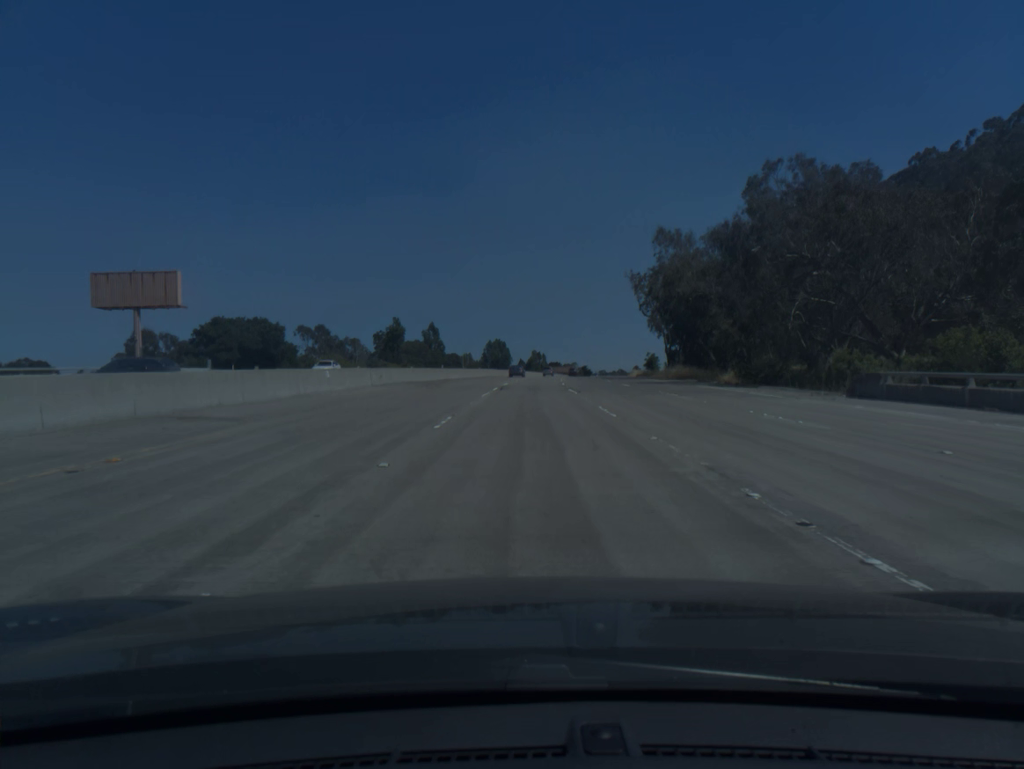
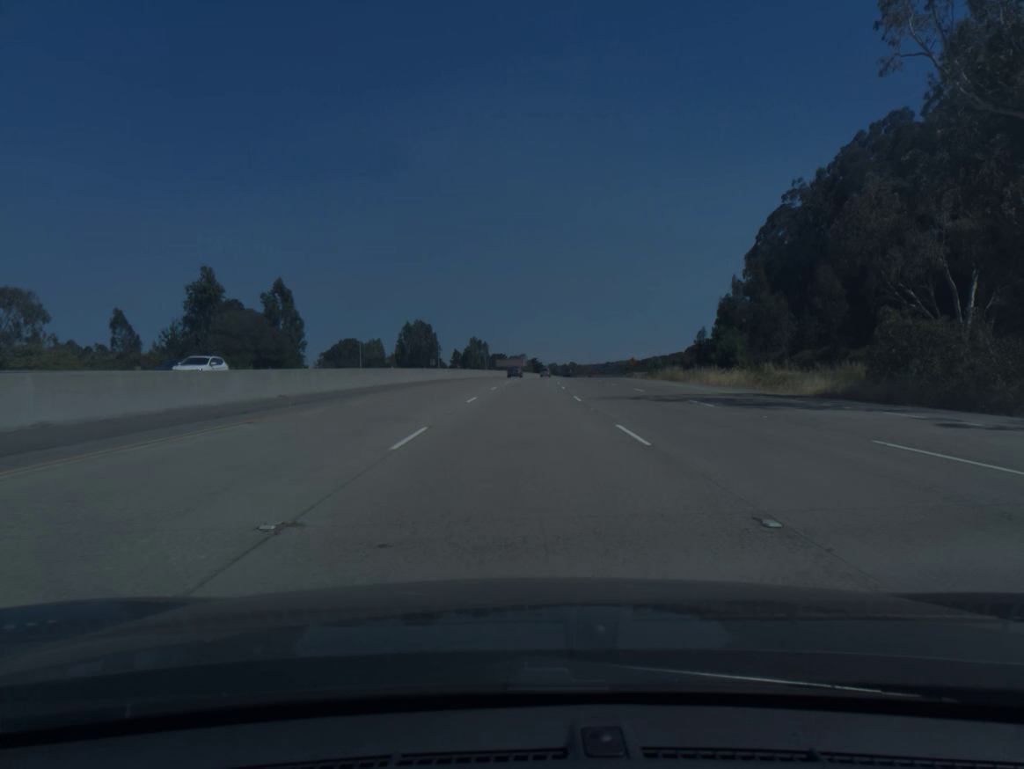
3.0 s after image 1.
(+3.3, +94.3) m; +4°
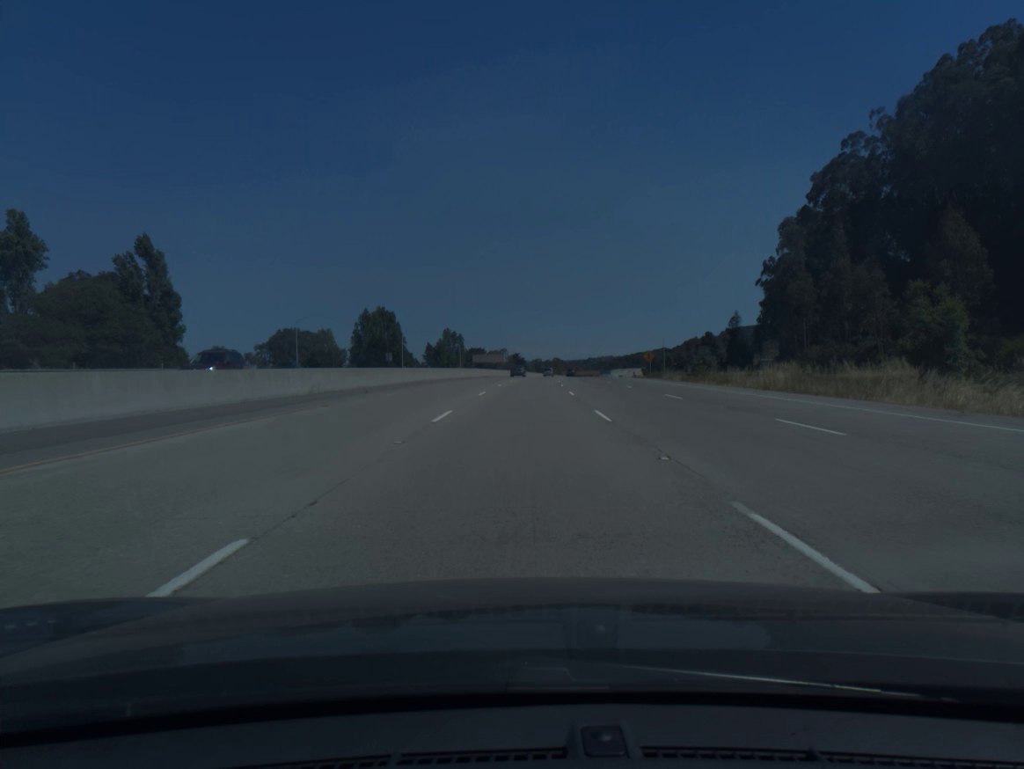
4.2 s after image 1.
(+0.4, +37.9) m; +1°
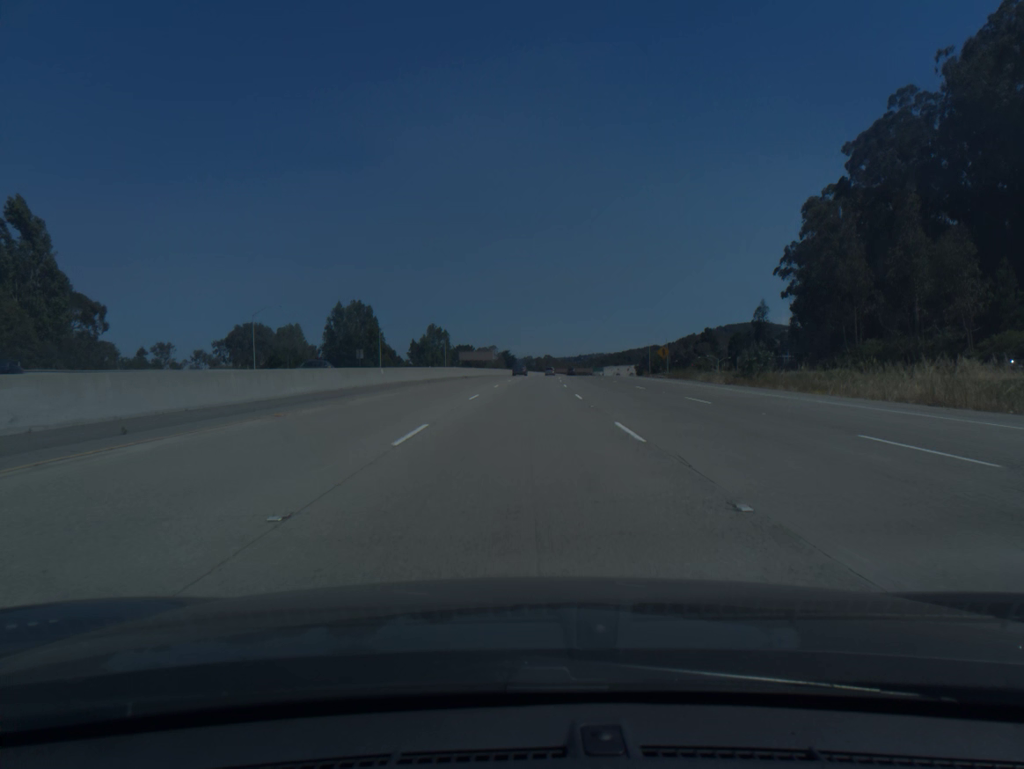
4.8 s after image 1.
(+0.1, +18.9) m; +1°
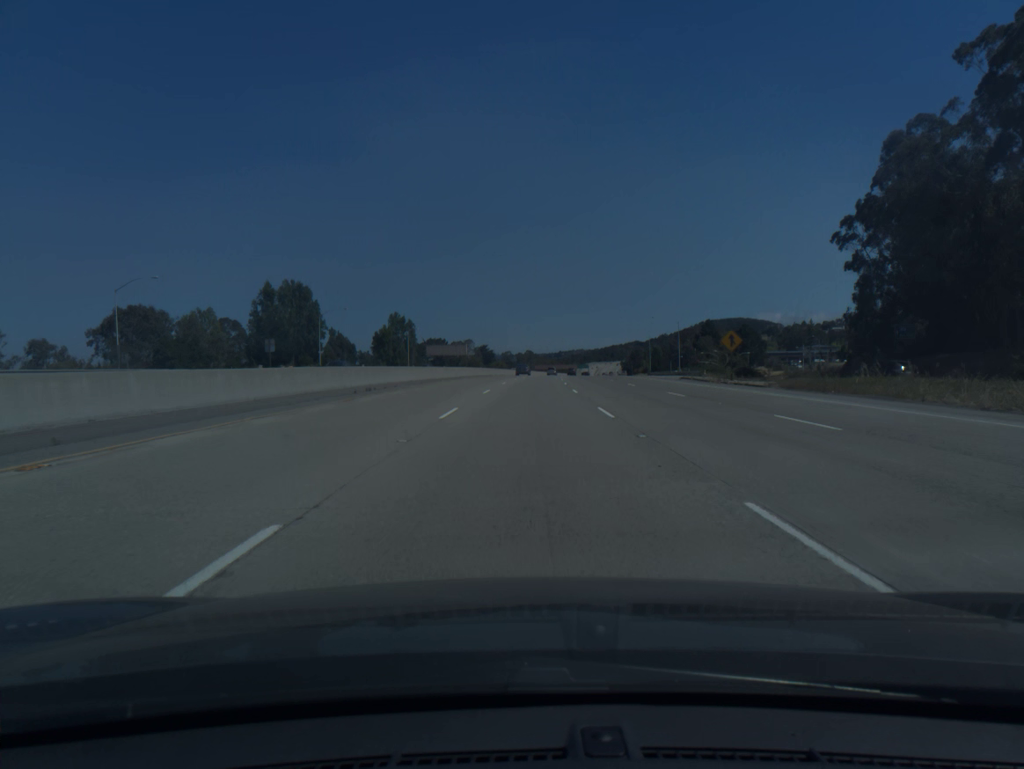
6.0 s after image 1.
(+0.5, +37.8) m; +1°
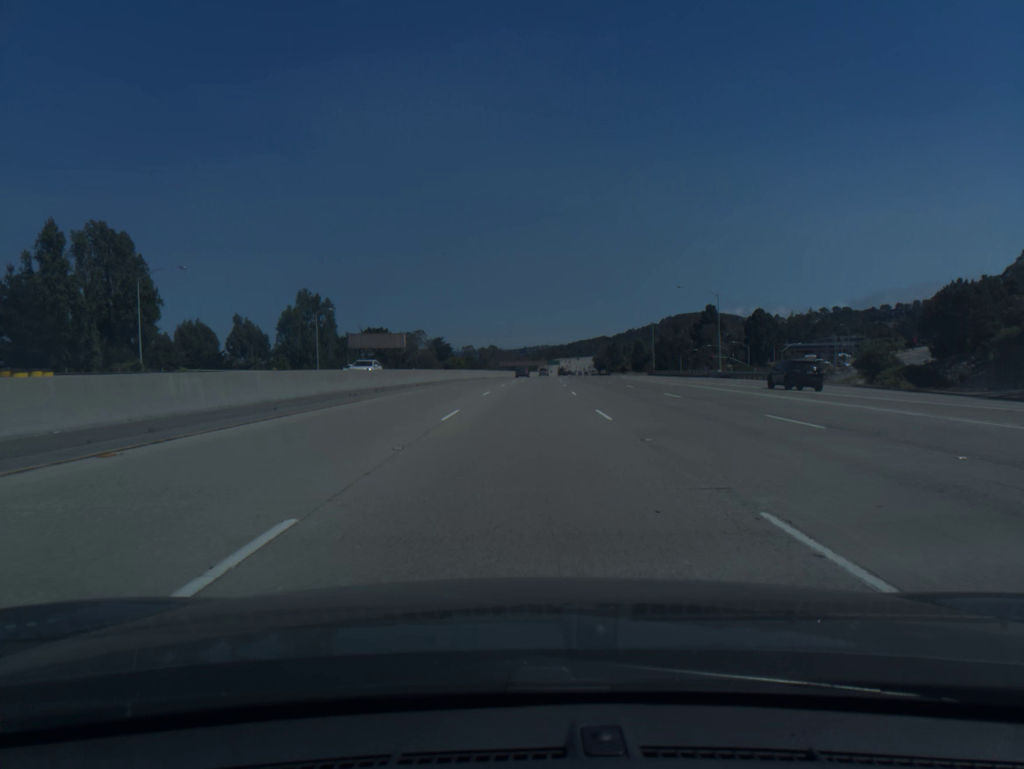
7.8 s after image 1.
(+1.2, +56.7) m; +3°
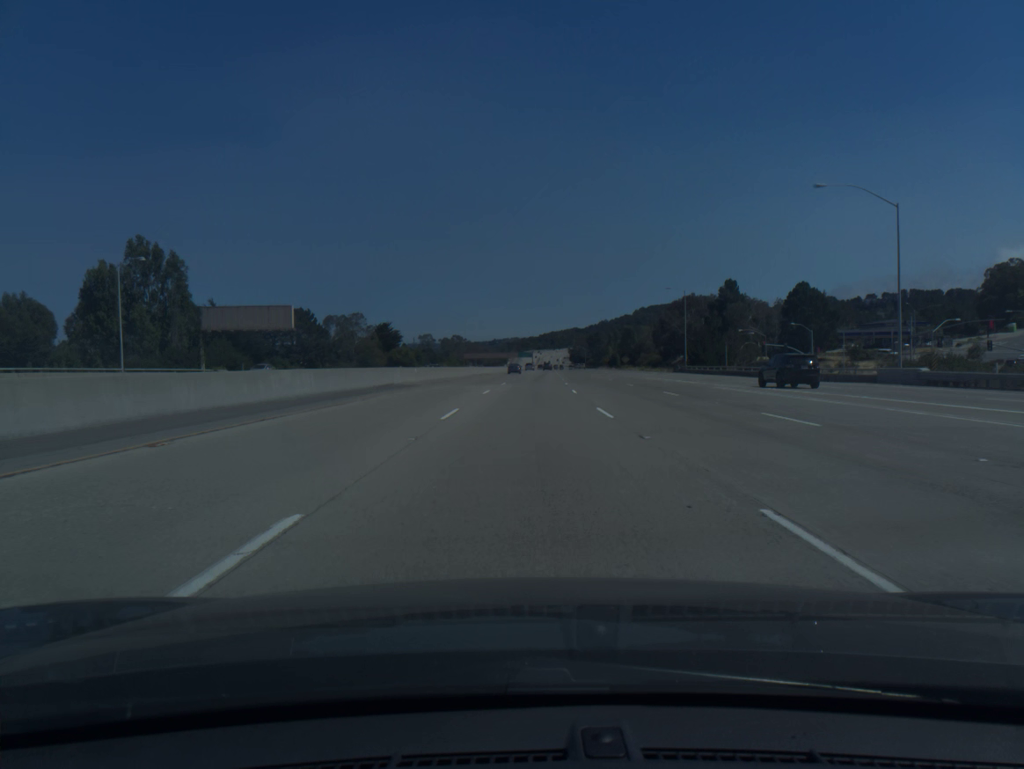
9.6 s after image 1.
(+1.2, +56.9) m; +2°
